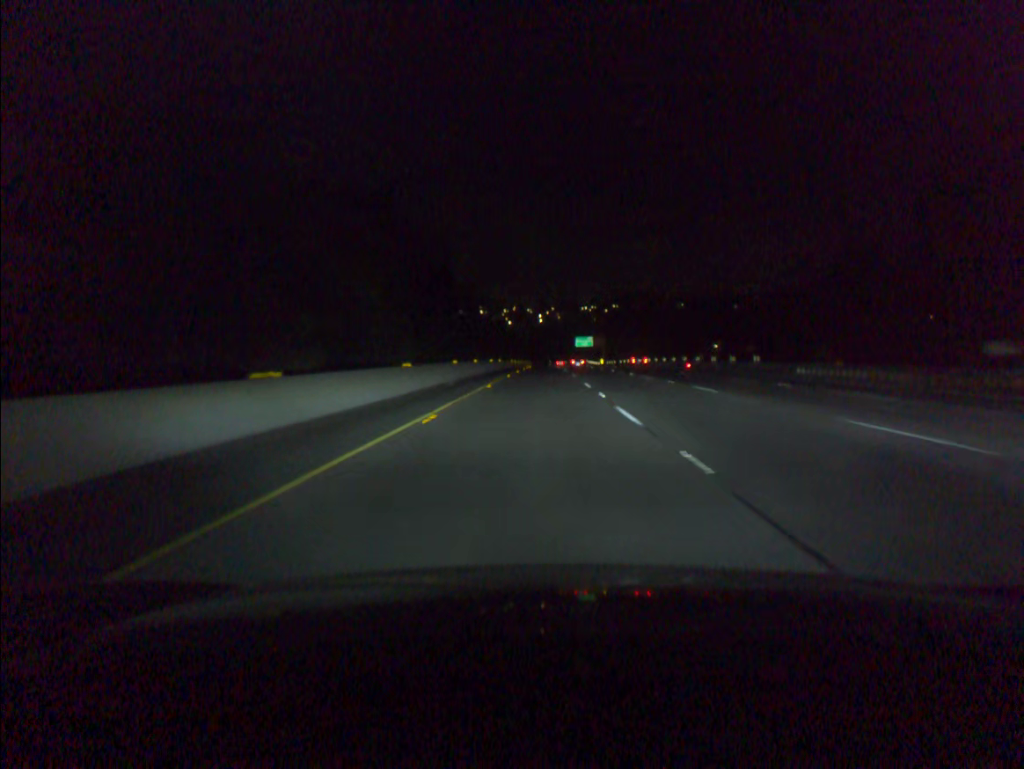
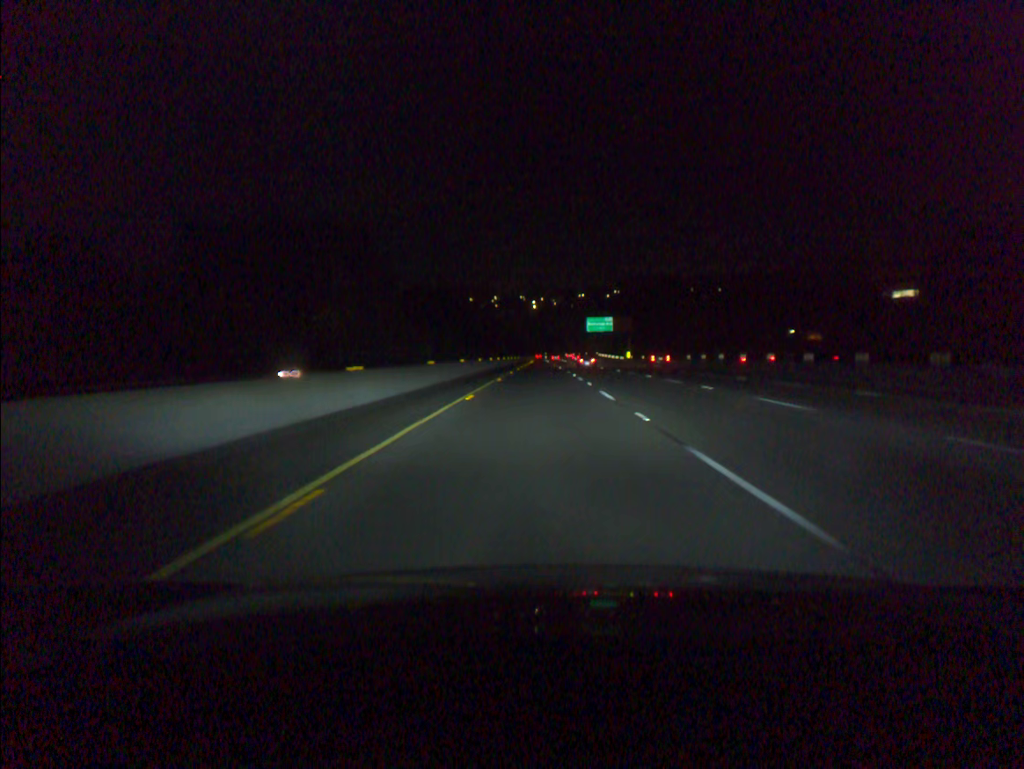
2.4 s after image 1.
(+0.1, +81.1) m; 0°
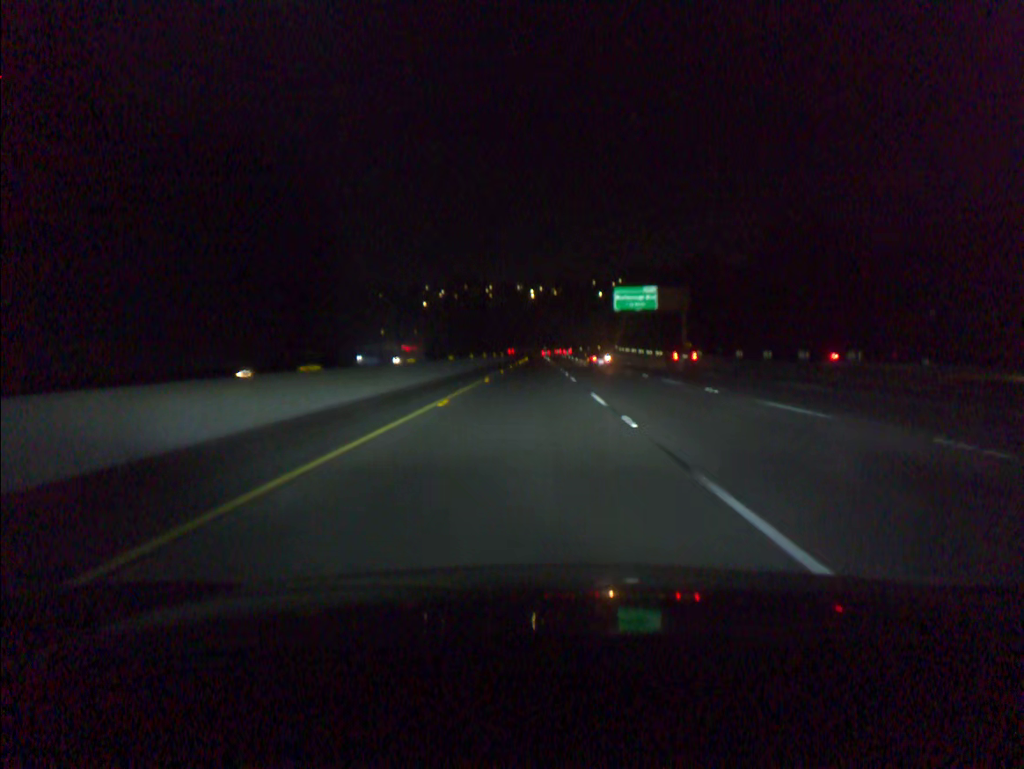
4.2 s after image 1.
(+0.1, +60.8) m; 0°
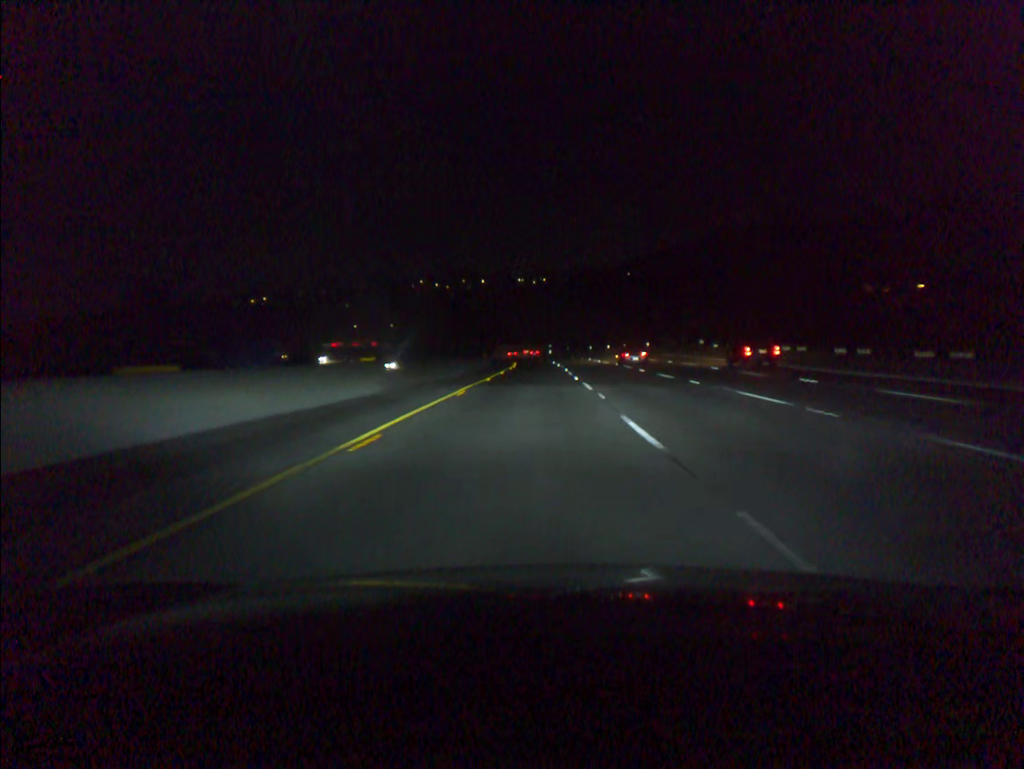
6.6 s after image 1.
(-0.4, +81.0) m; 0°
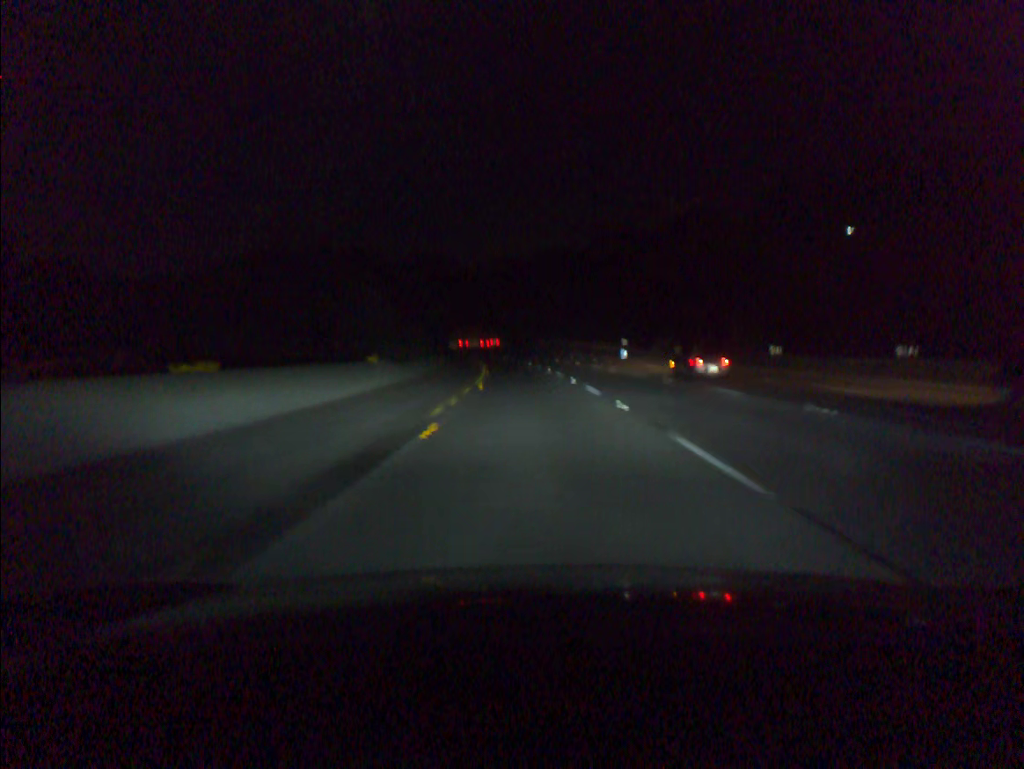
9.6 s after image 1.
(-1.9, +100.9) m; -4°
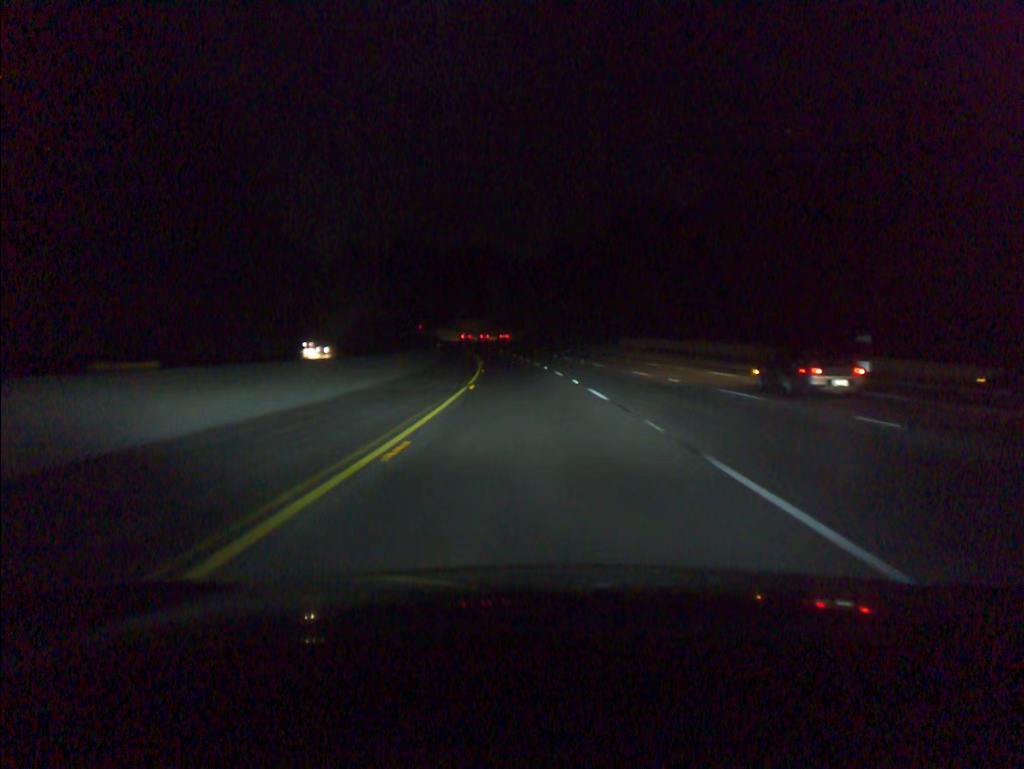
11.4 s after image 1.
(-2.9, +60.4) m; -5°
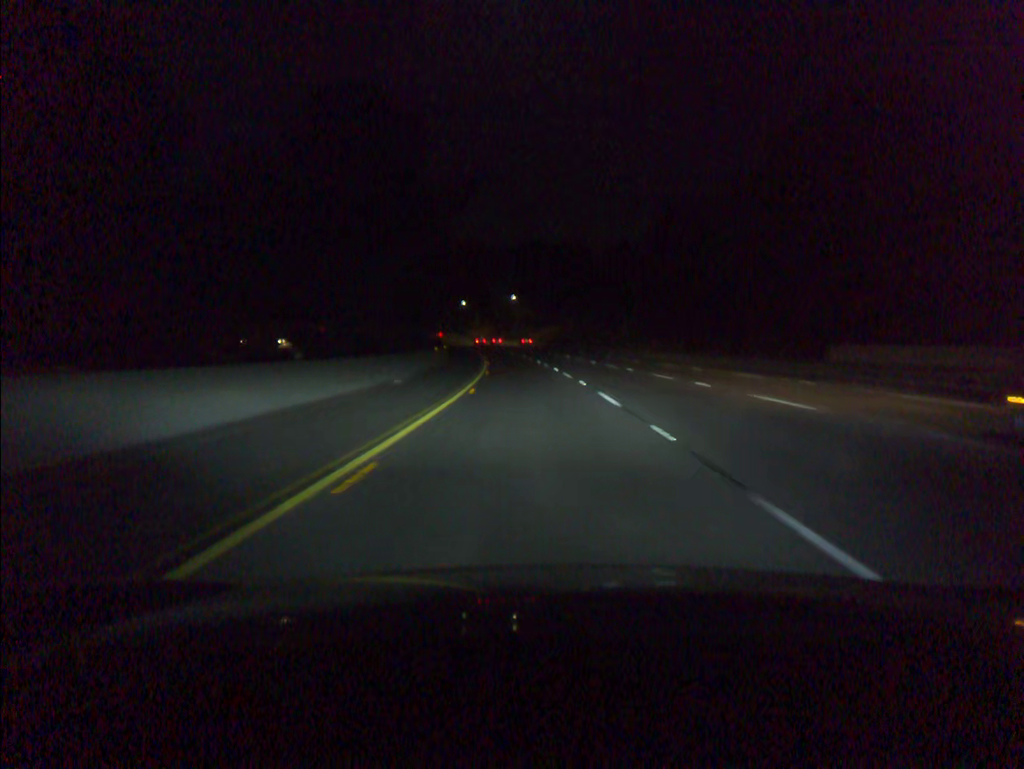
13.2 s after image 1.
(-3.0, +60.3) m; -6°
